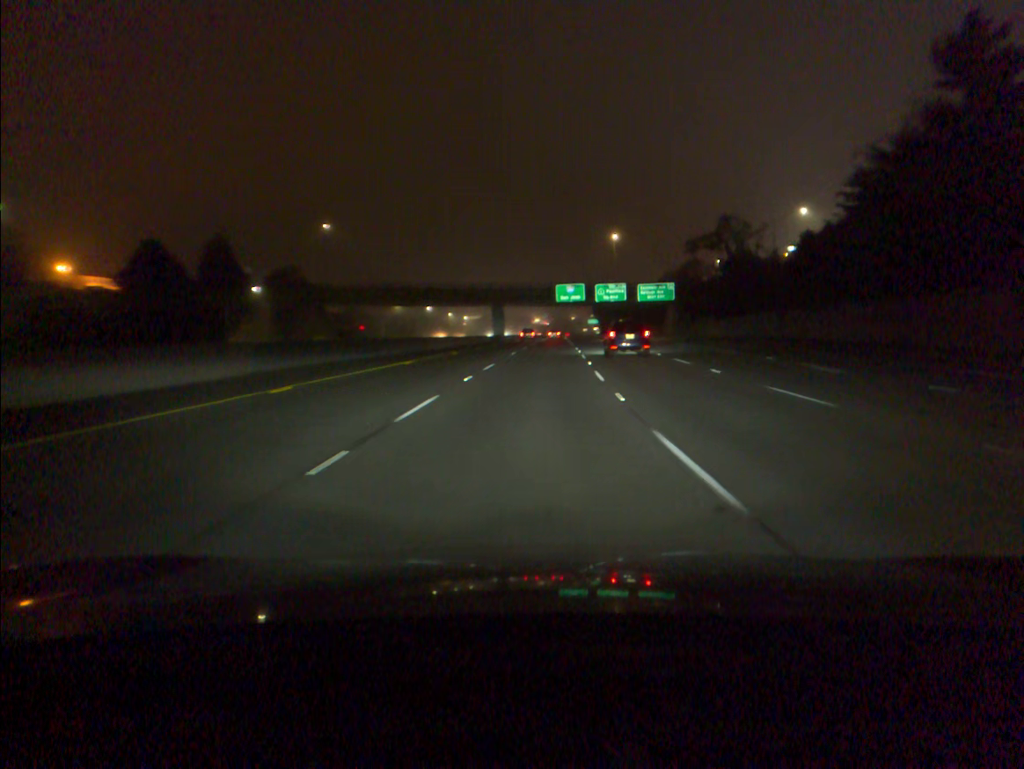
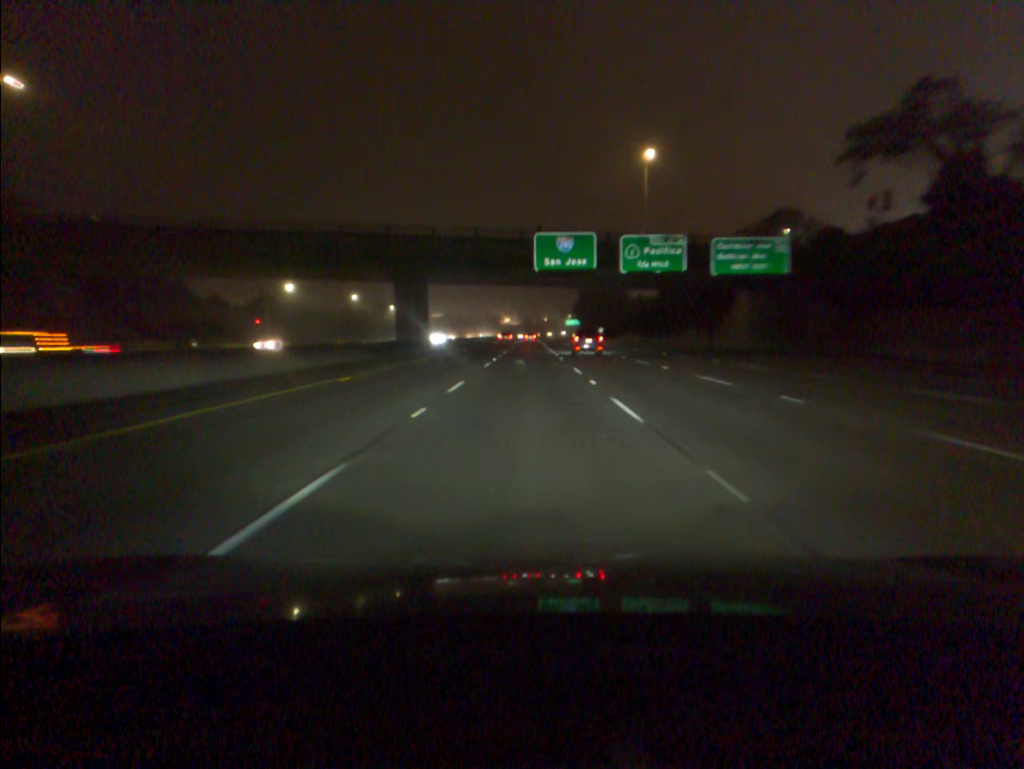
(+2.0, +66.7) m; +2°
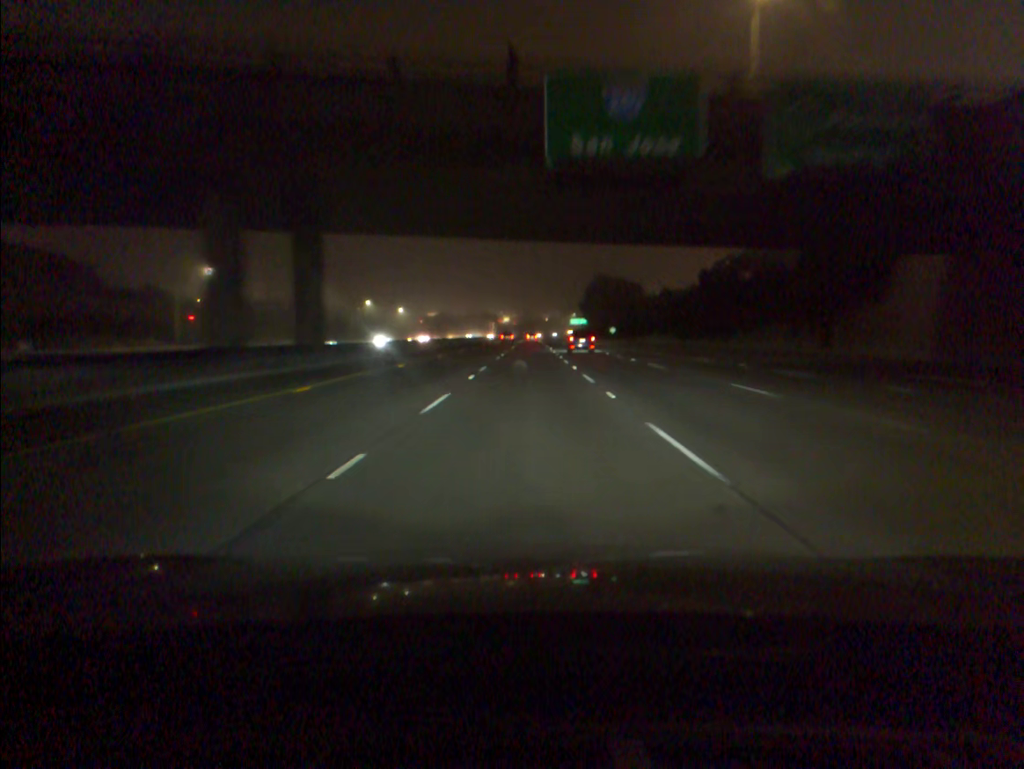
(0.0, +34.0) m; 0°
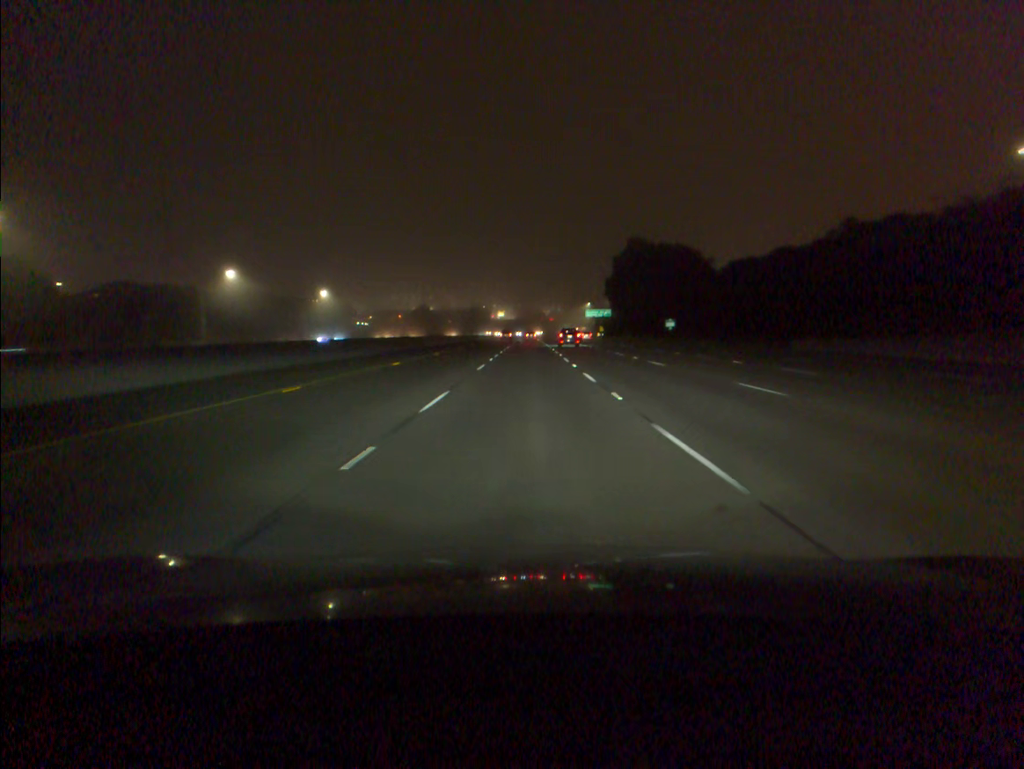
(+0.2, +88.0) m; 0°
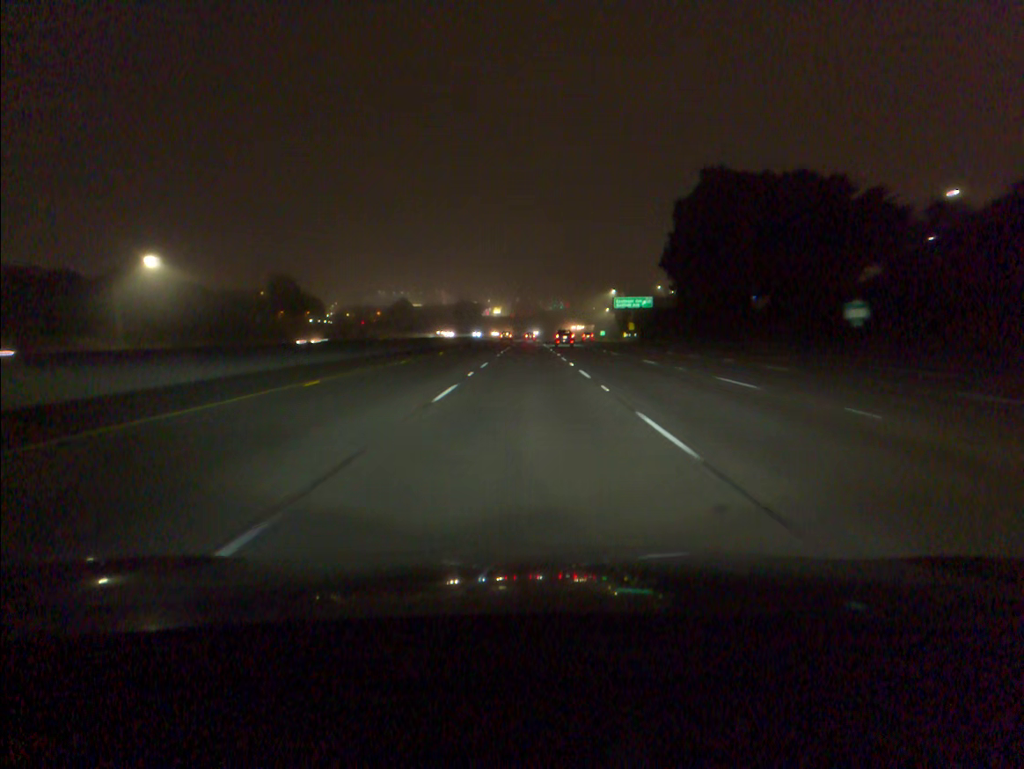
(0.0, +71.2) m; 0°
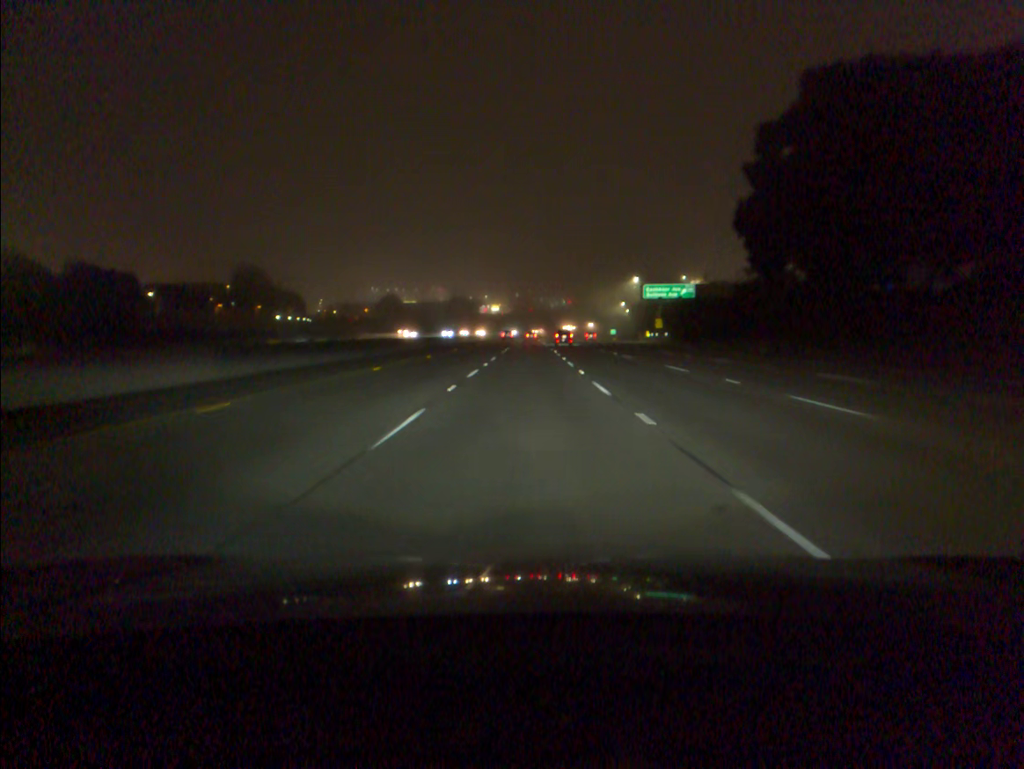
(0.0, +35.6) m; 0°
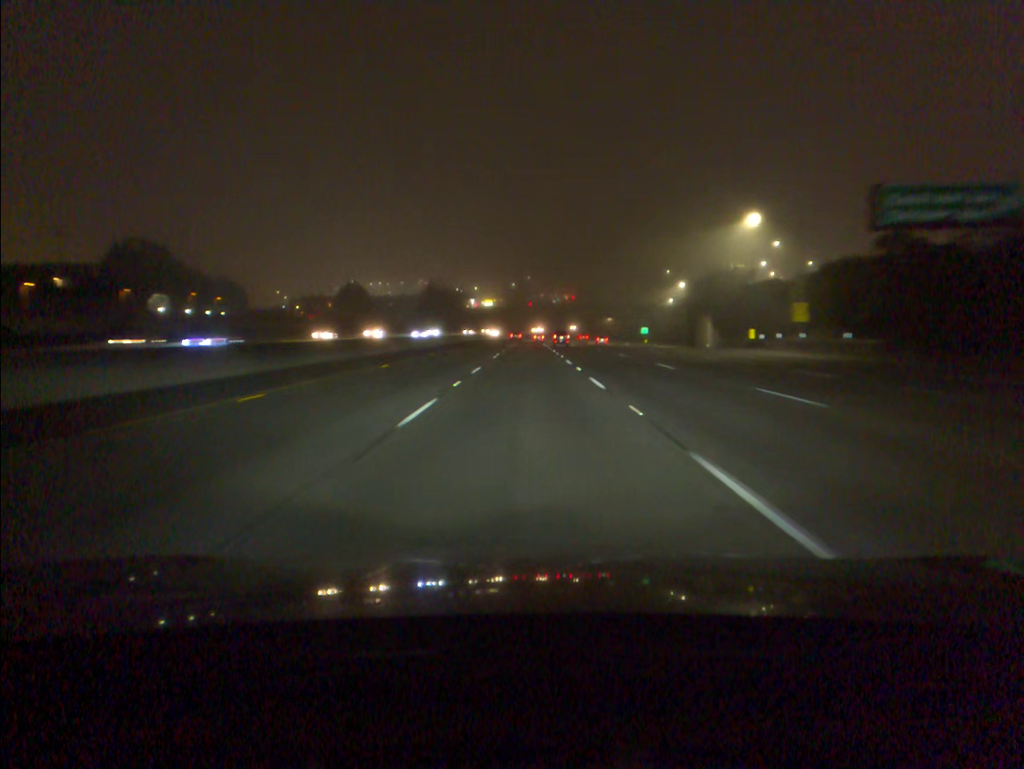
(0.0, +71.1) m; 0°
